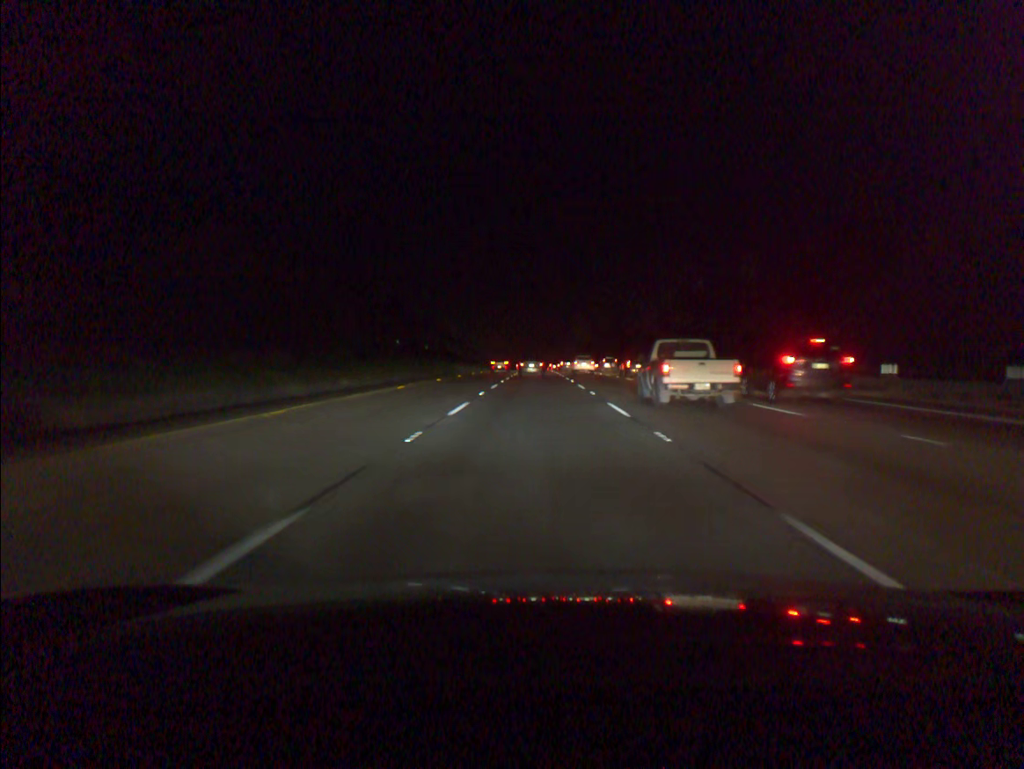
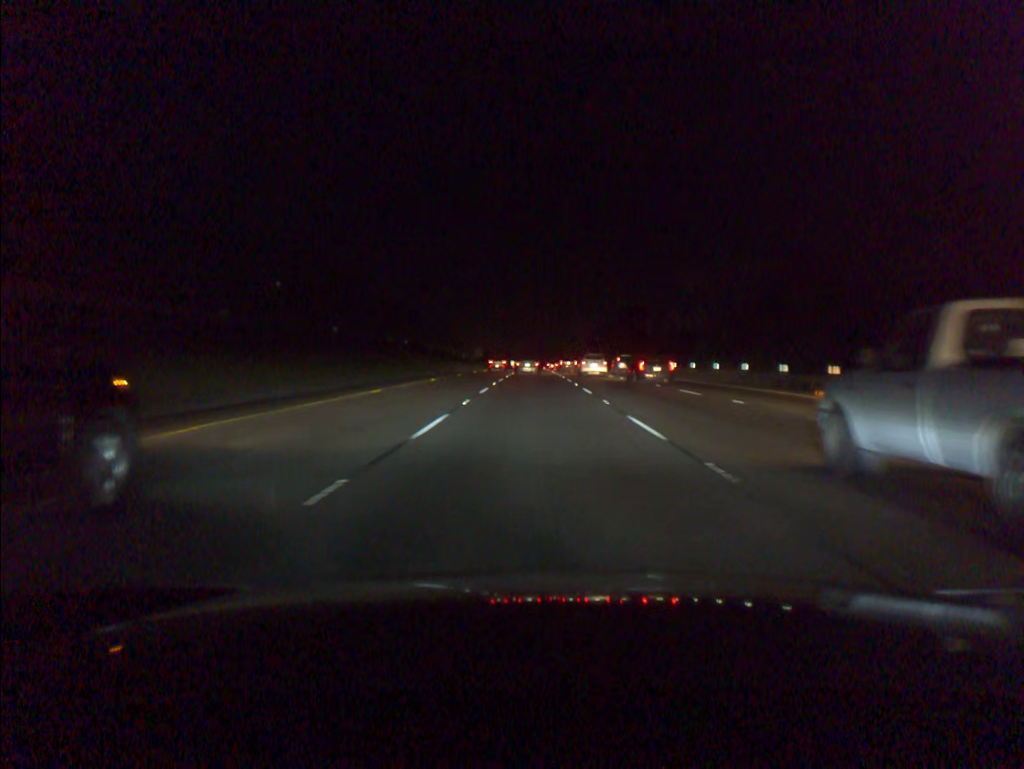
(+0.2, +62.7) m; 0°
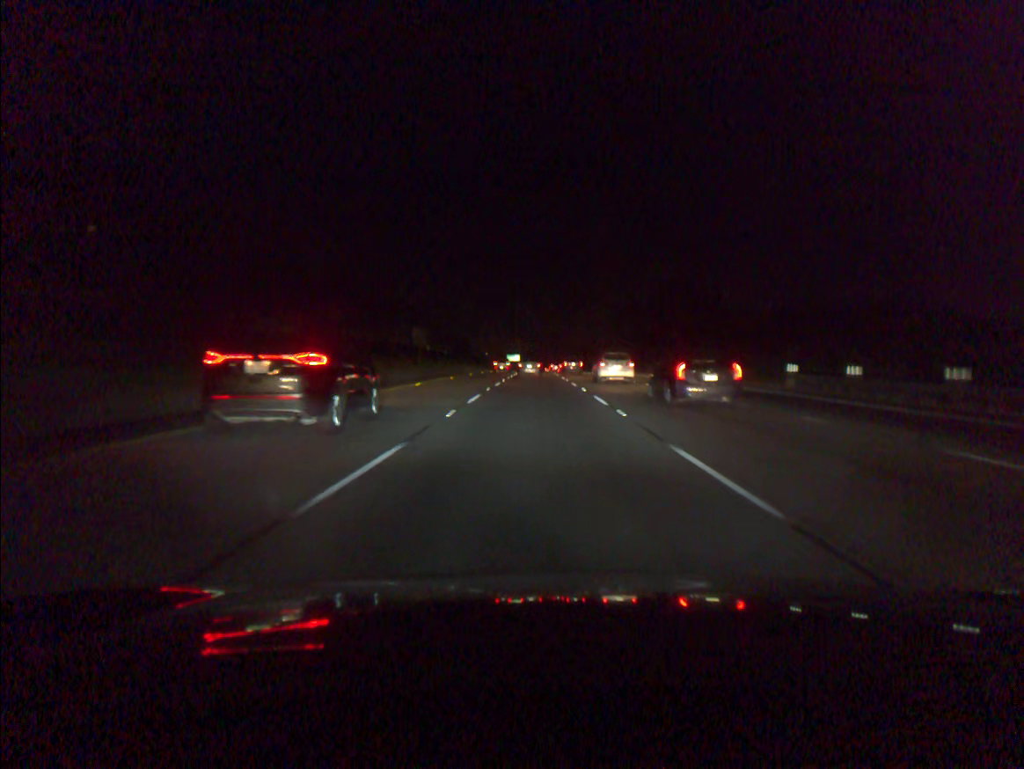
(0.0, +78.3) m; 0°
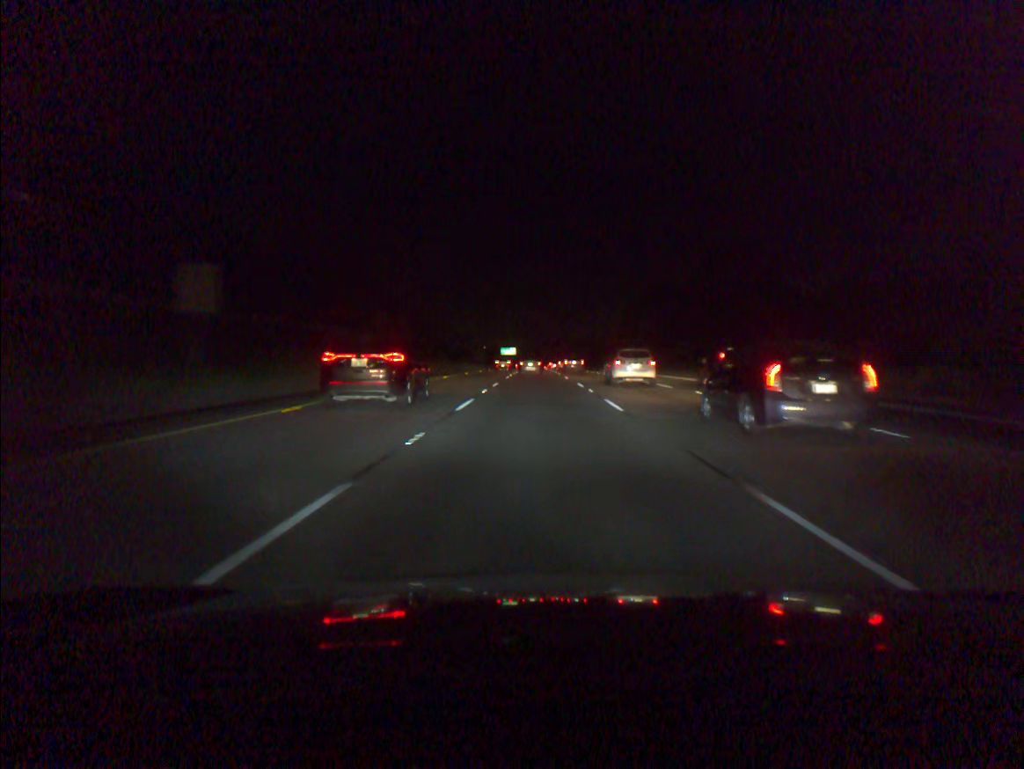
(0.0, +47.4) m; 0°
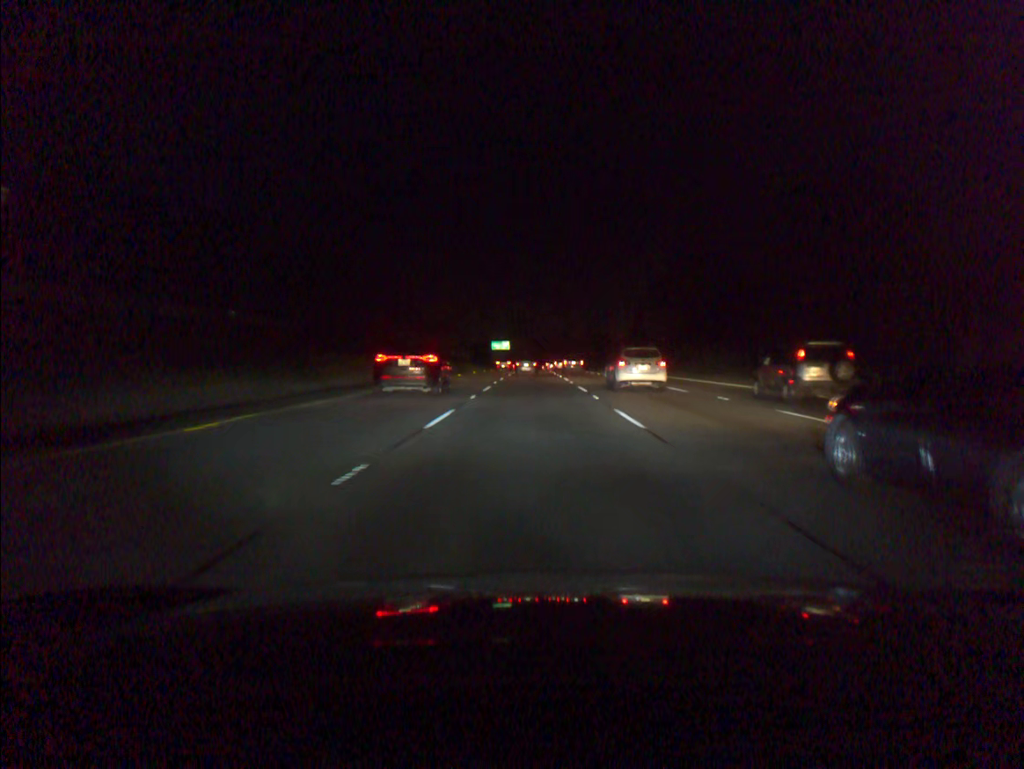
(+0.1, +47.8) m; 0°
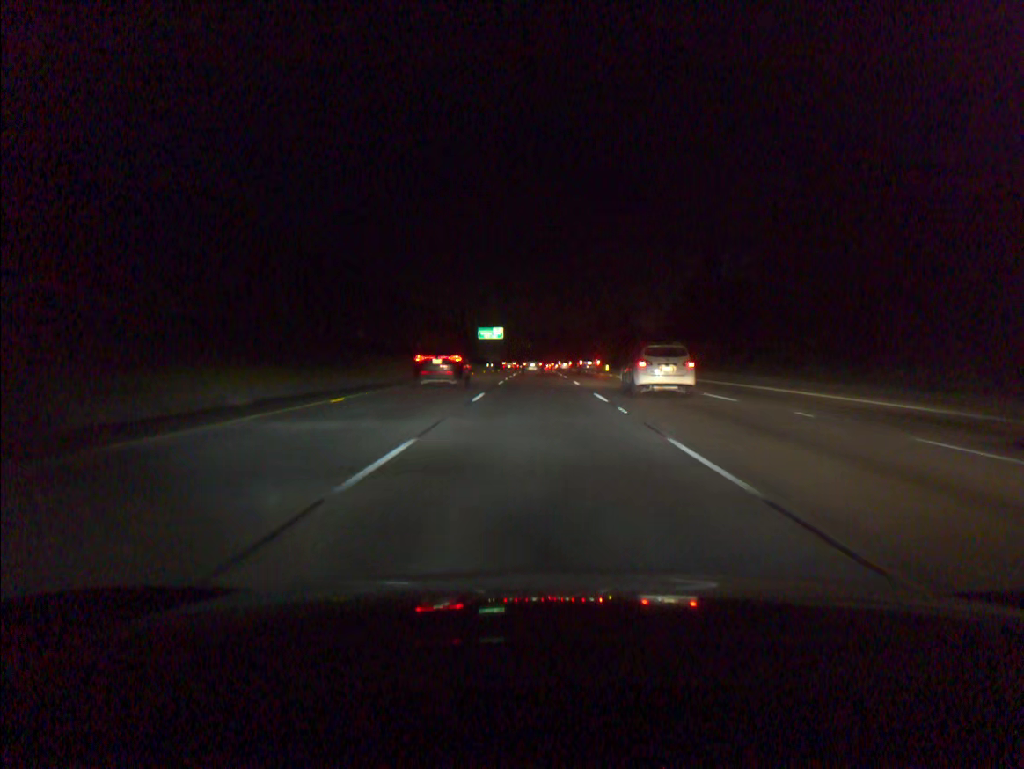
(-0.1, +64.9) m; 0°
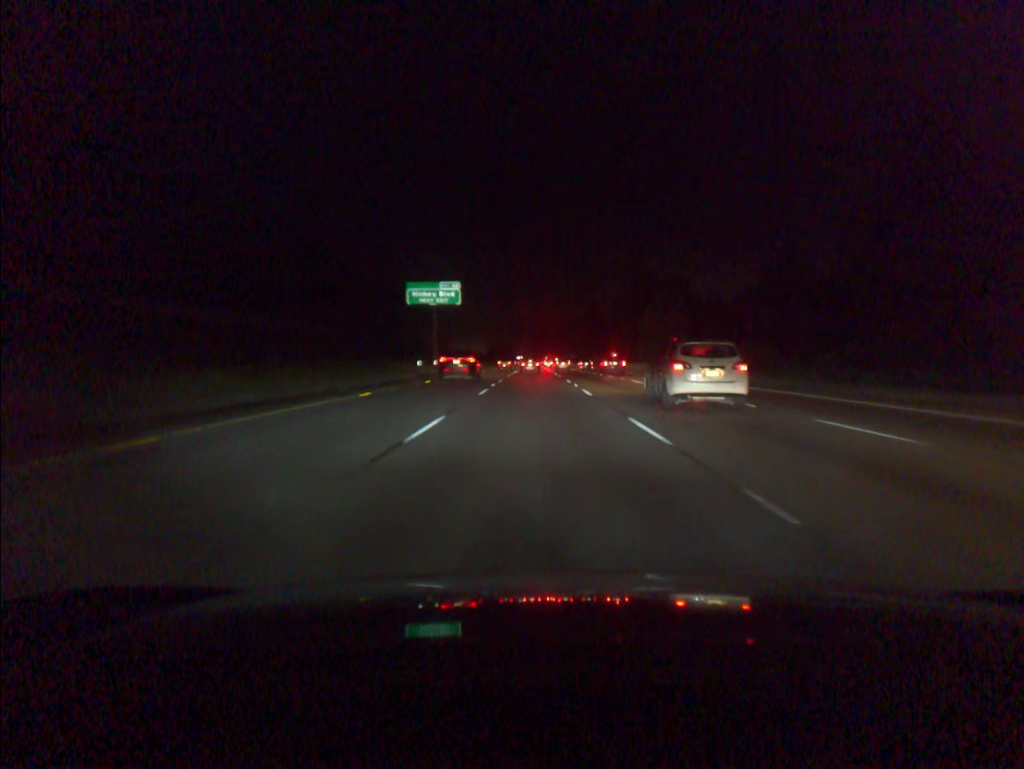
(+0.2, +83.4) m; 0°
